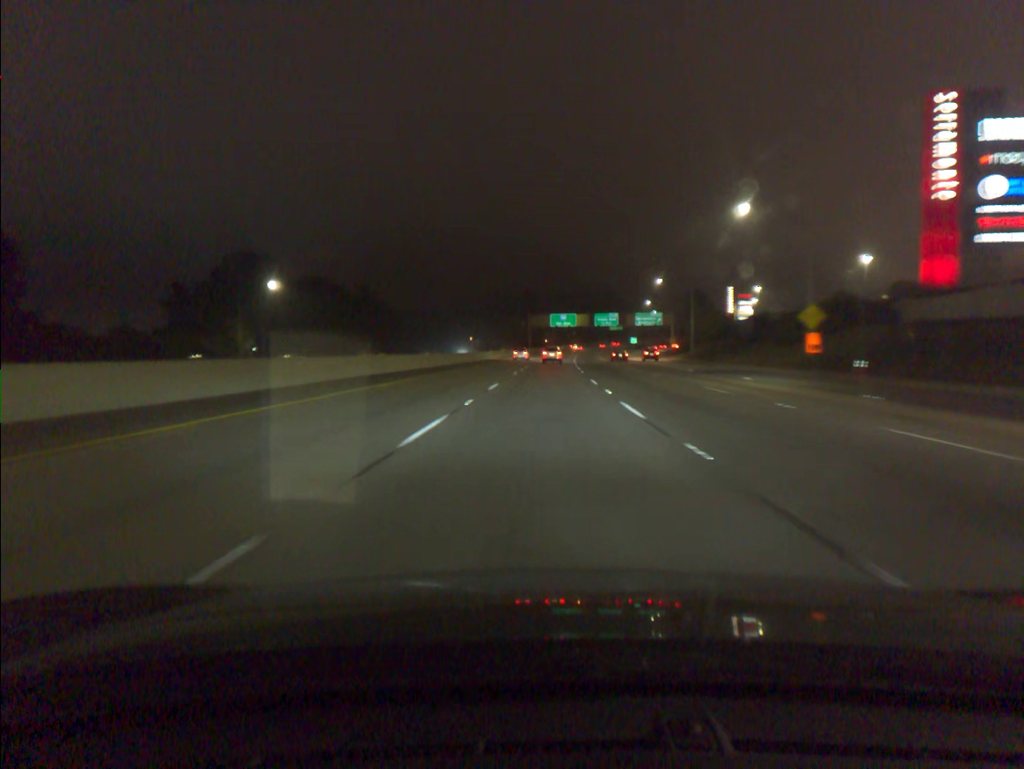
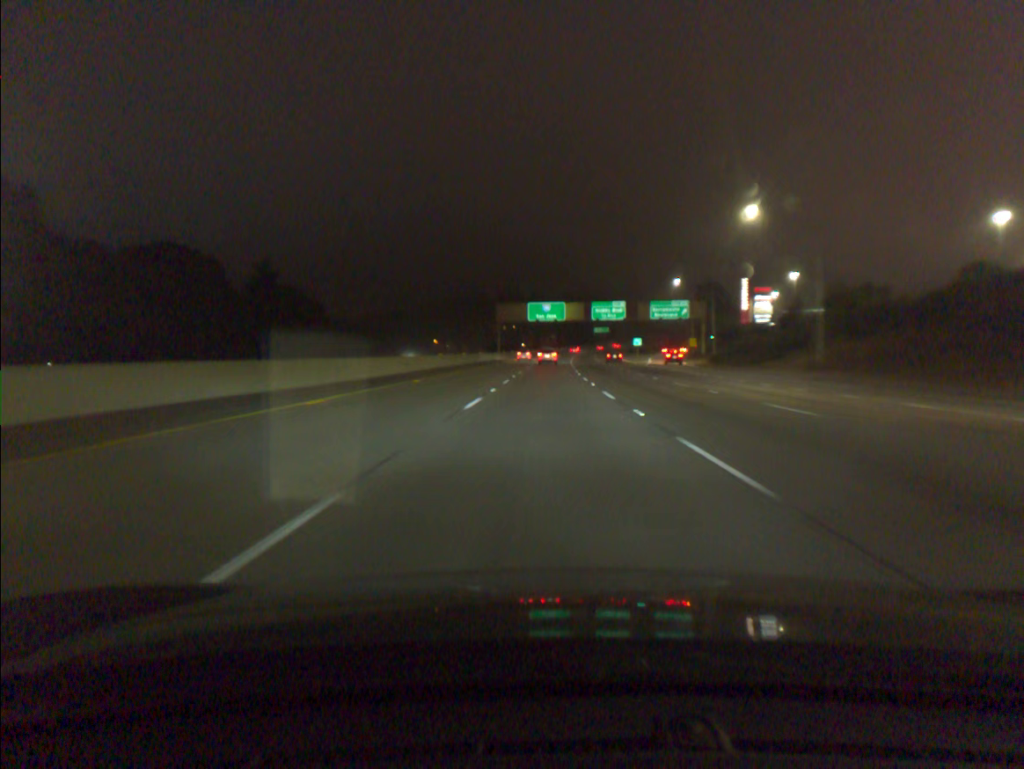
(+0.7, +51.5) m; +2°
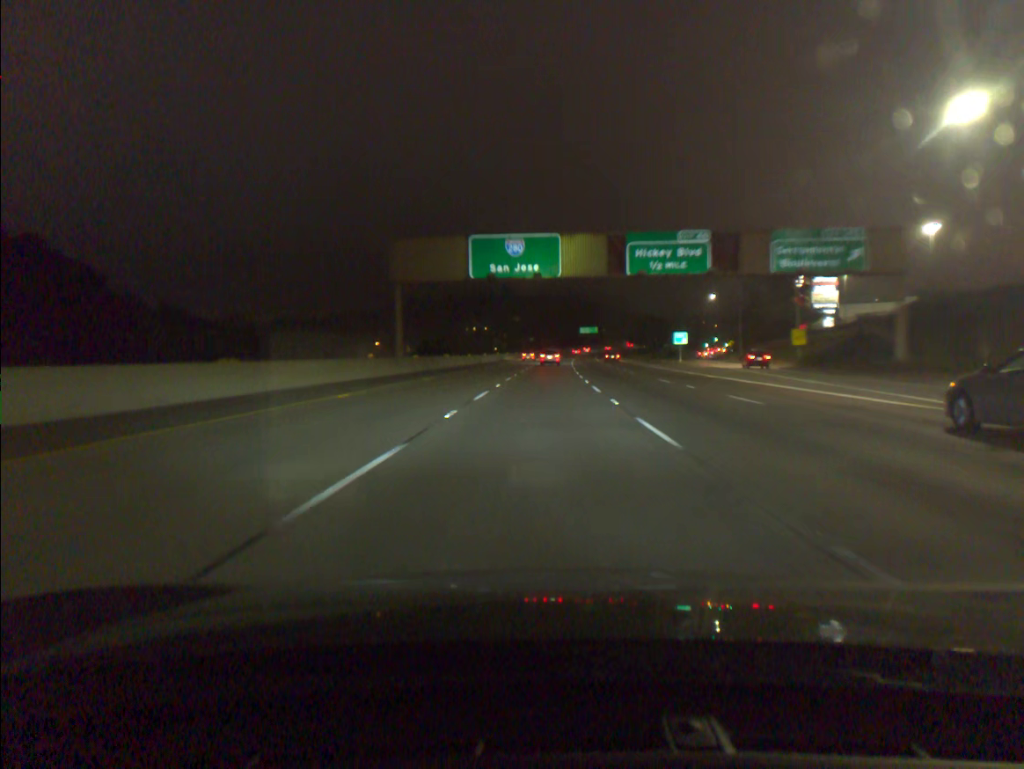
(+1.2, +69.5) m; +2°
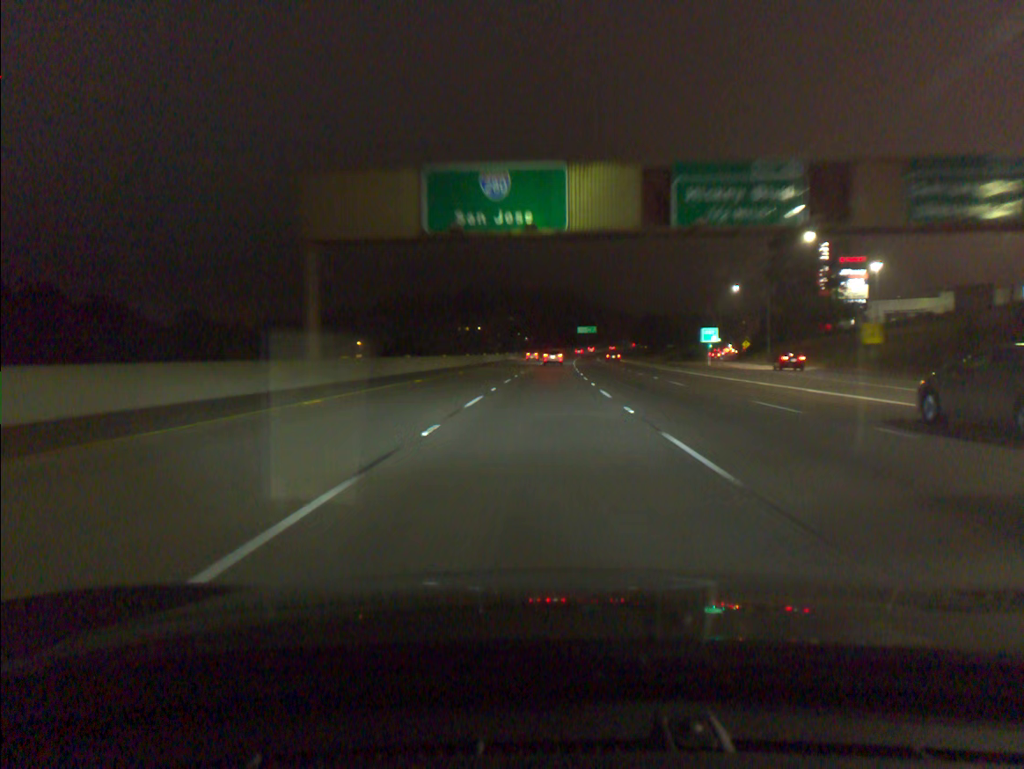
(+0.1, +17.6) m; 0°
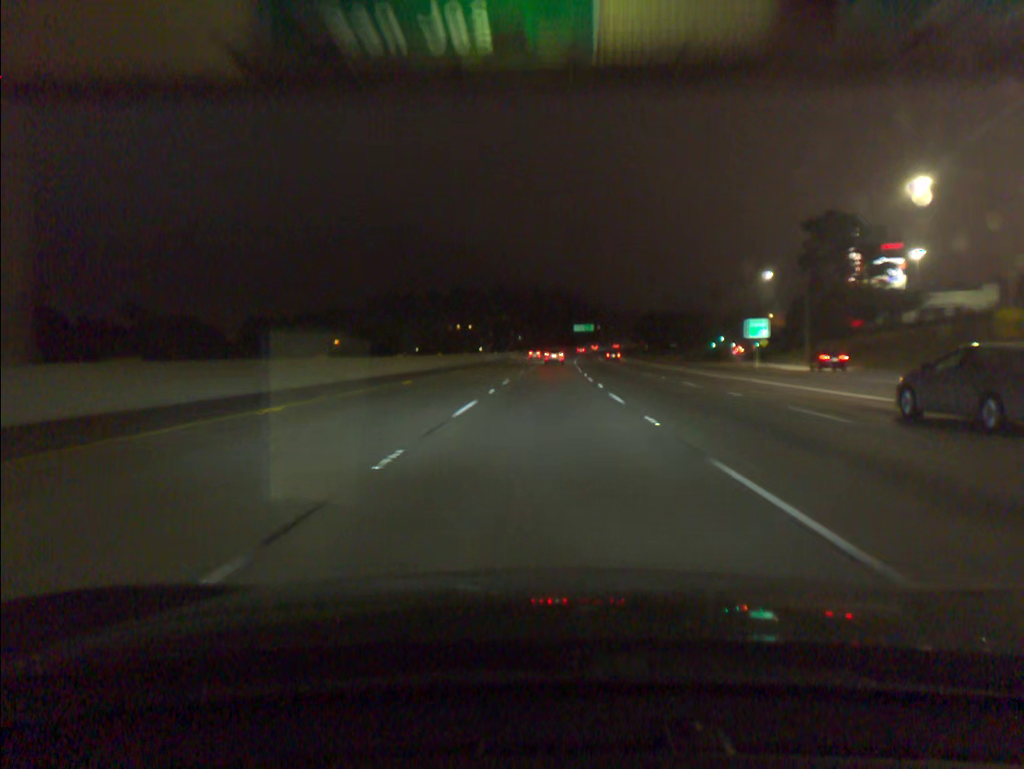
(+0.1, +17.6) m; 0°
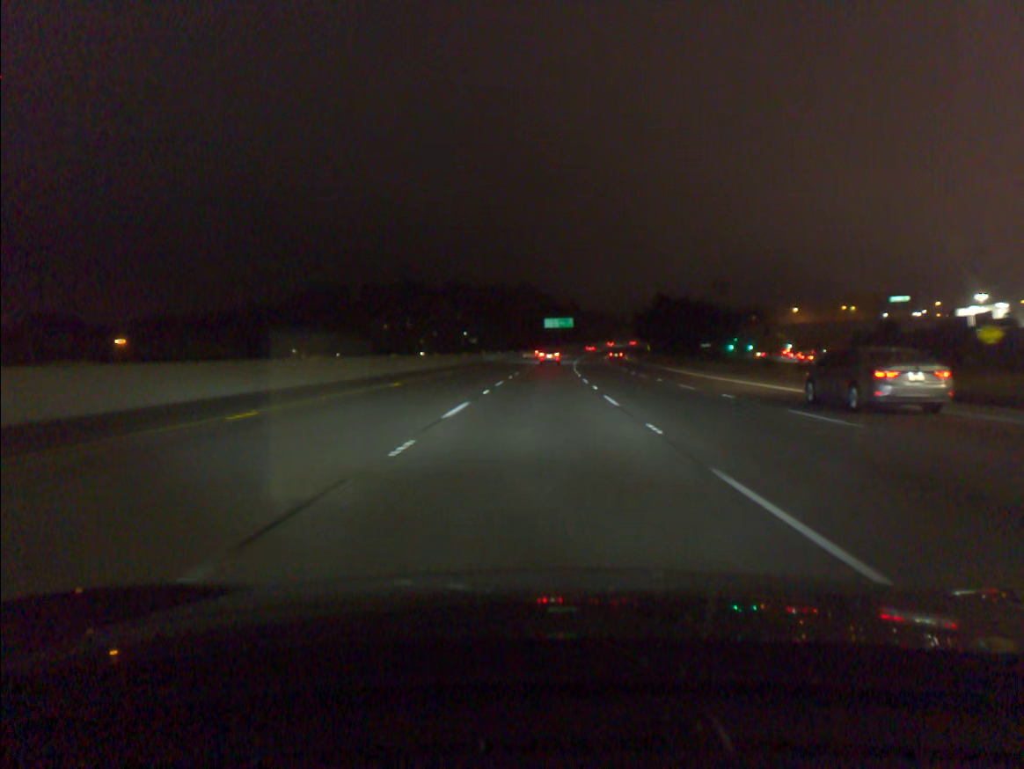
(+2.2, +88.4) m; +3°
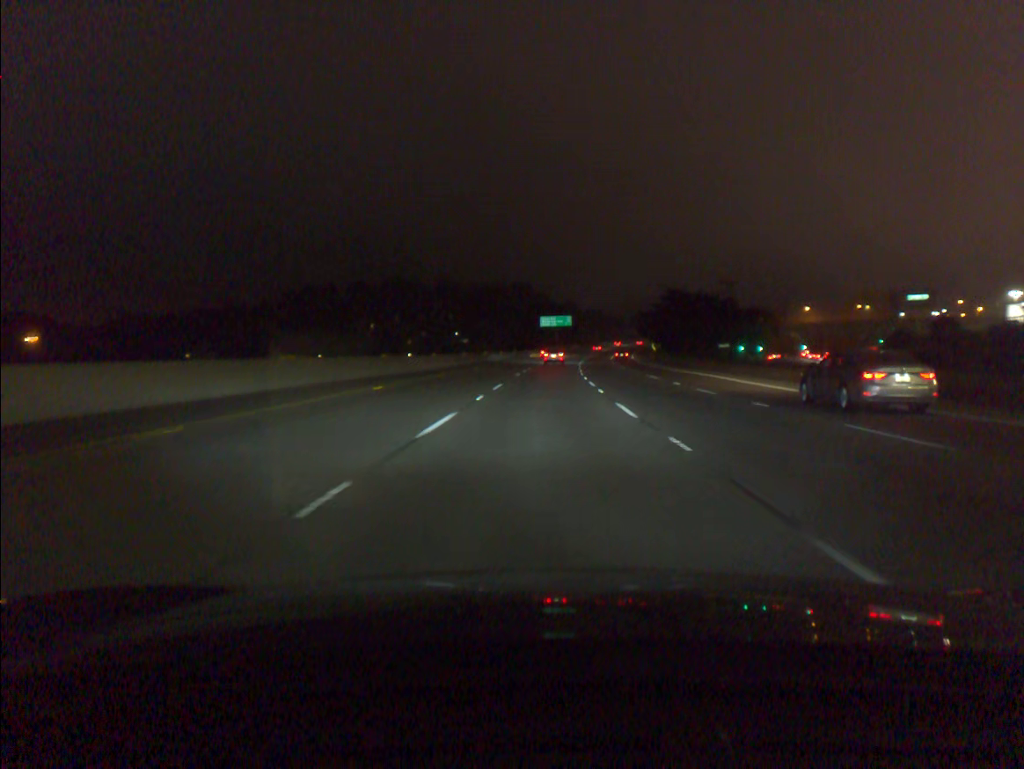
(0.0, +17.7) m; 0°
